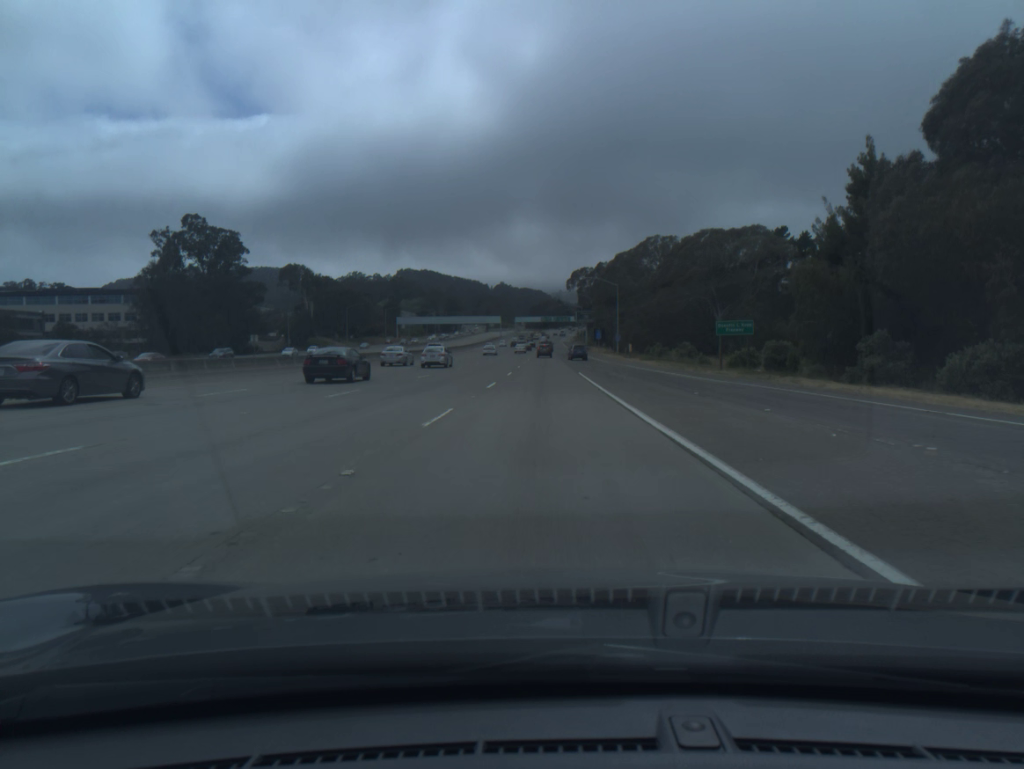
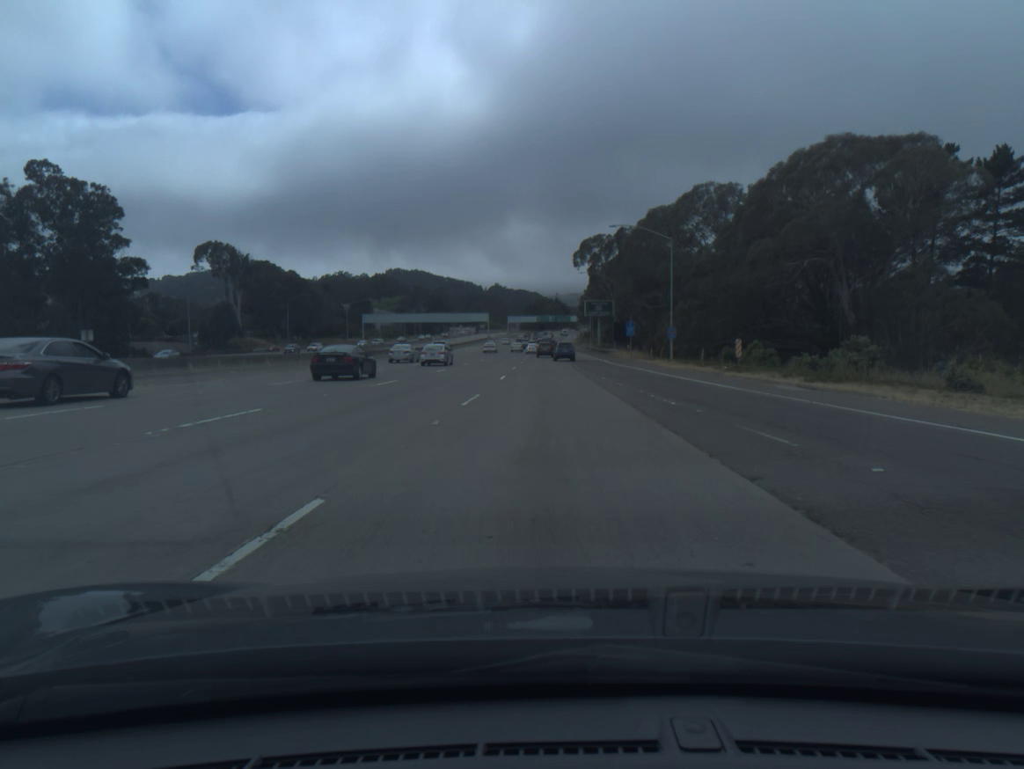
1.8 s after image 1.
(+0.1, +53.2) m; 0°
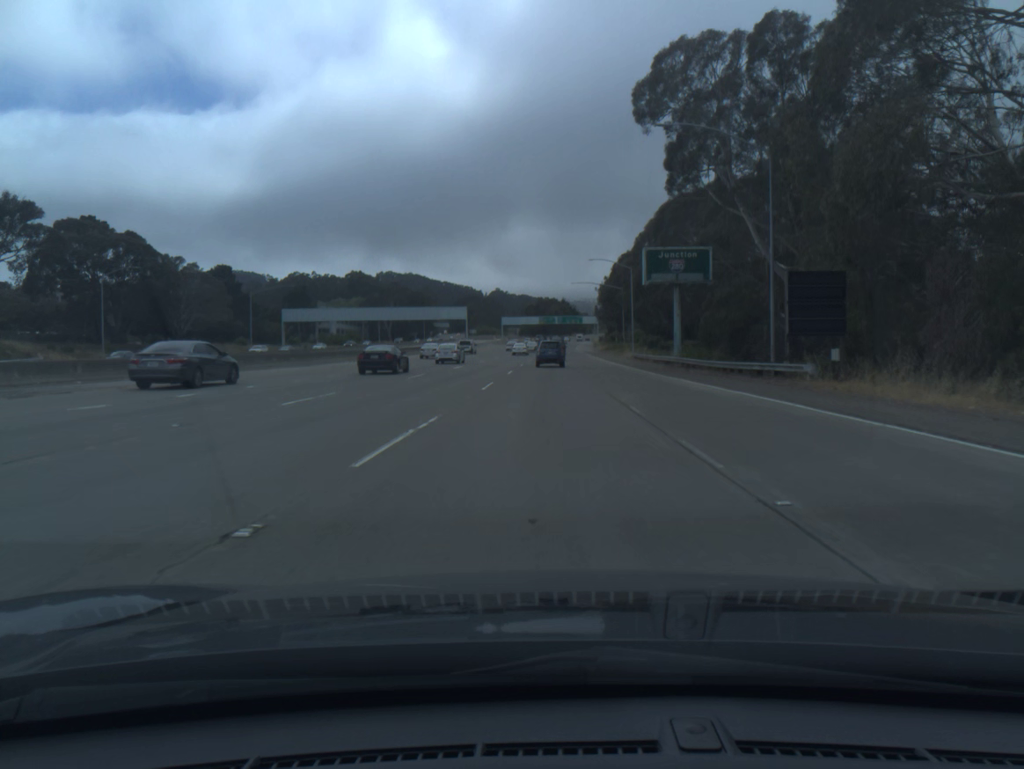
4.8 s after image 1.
(+0.3, +80.7) m; 0°
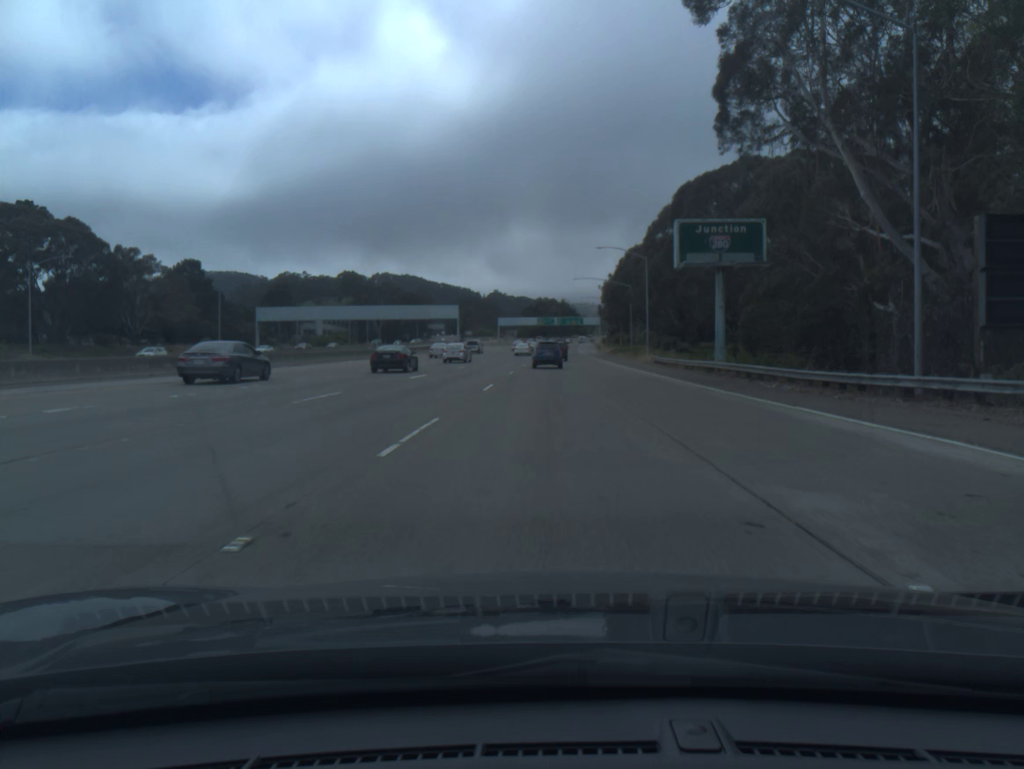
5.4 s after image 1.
(0.0, +14.7) m; 0°
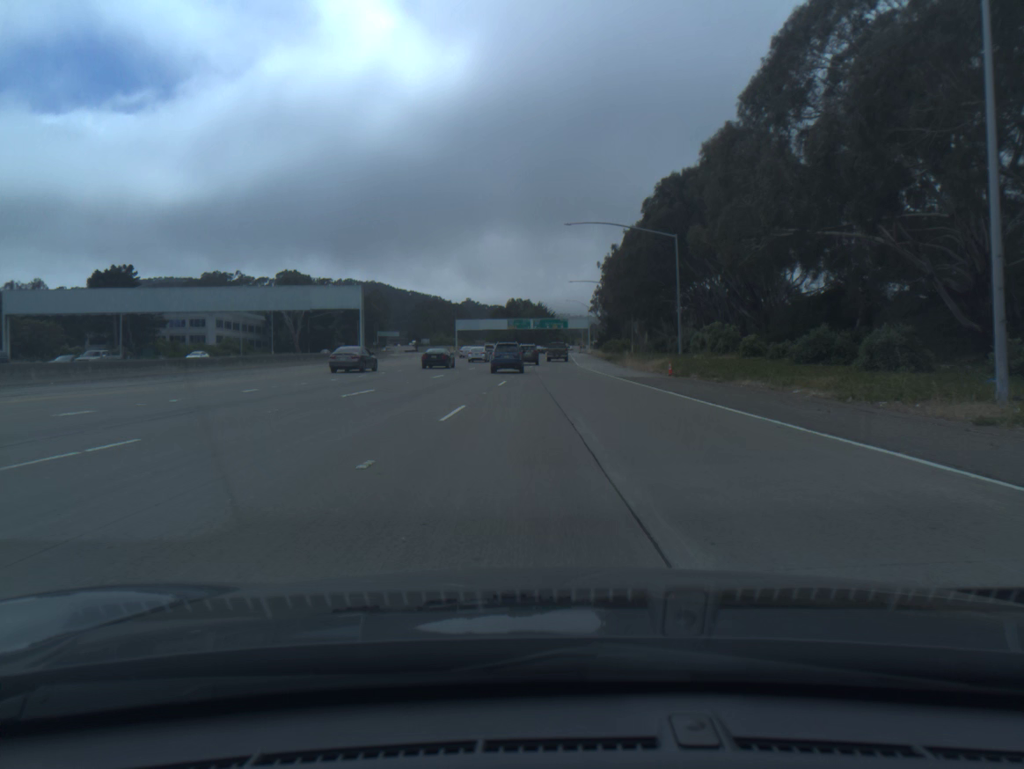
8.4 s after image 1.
(+1.1, +68.9) m; +2°
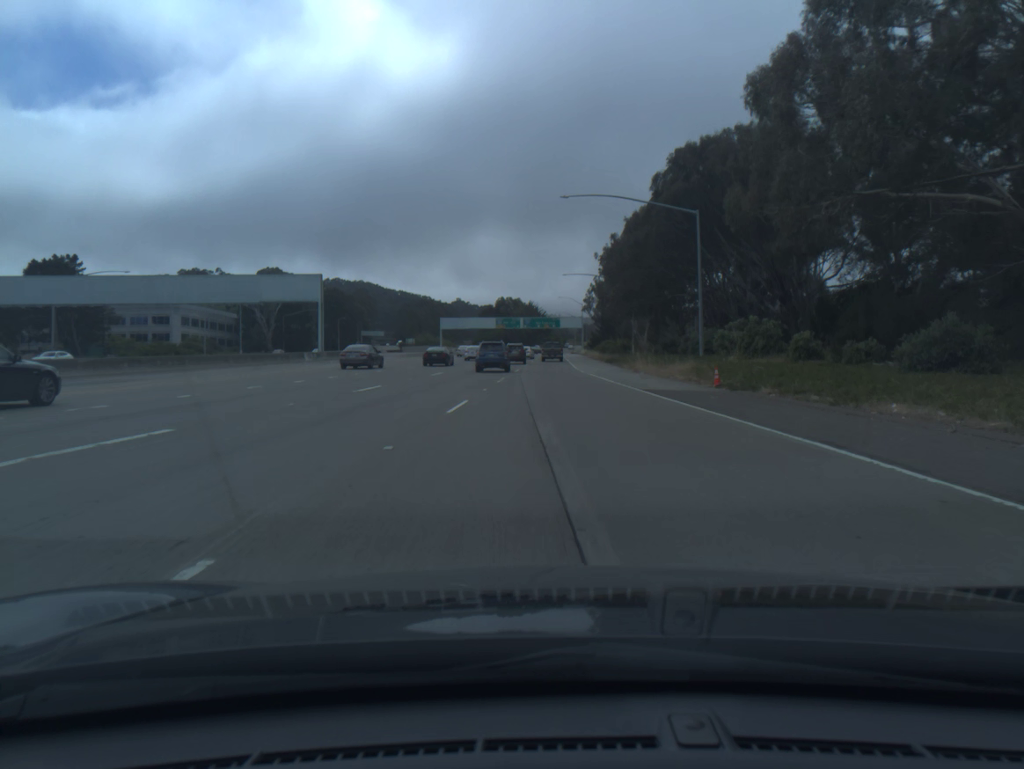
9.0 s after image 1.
(+0.1, +13.2) m; +1°
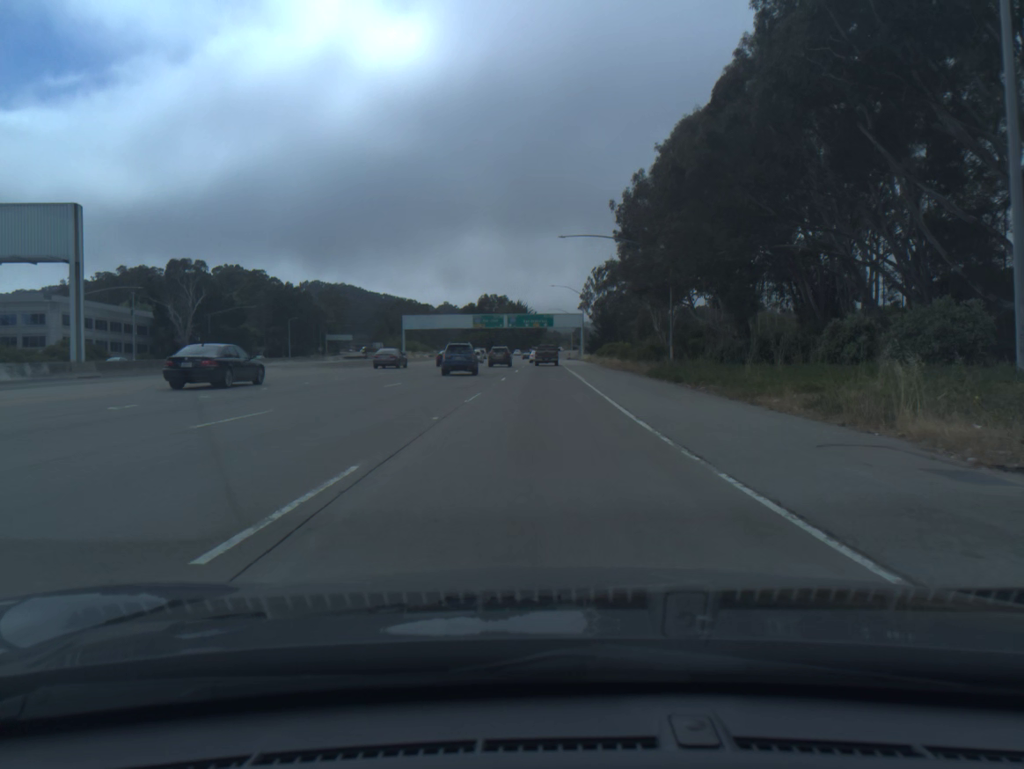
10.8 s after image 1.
(+0.4, +39.1) m; +1°
